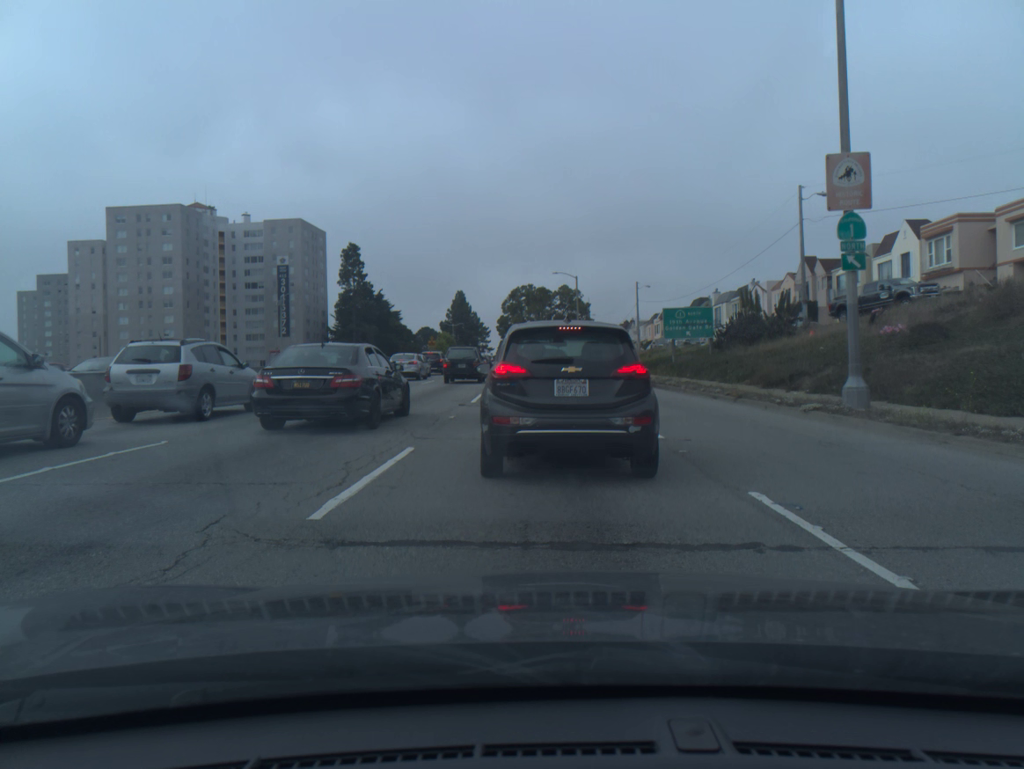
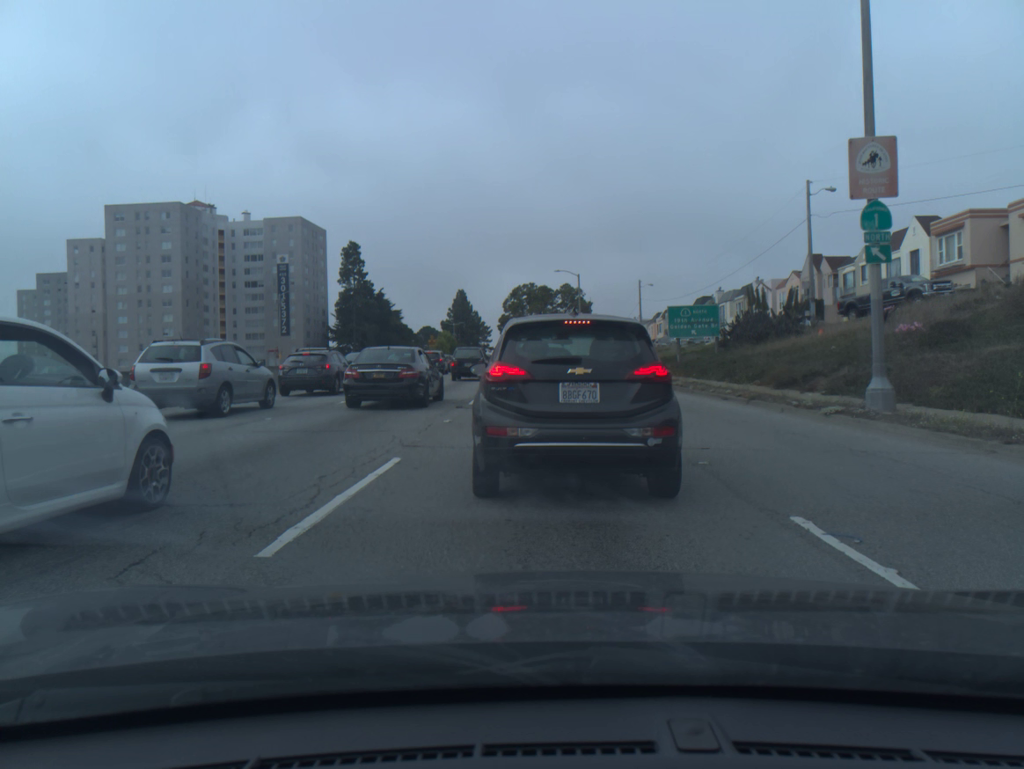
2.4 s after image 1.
(0.0, +1.1) m; 0°
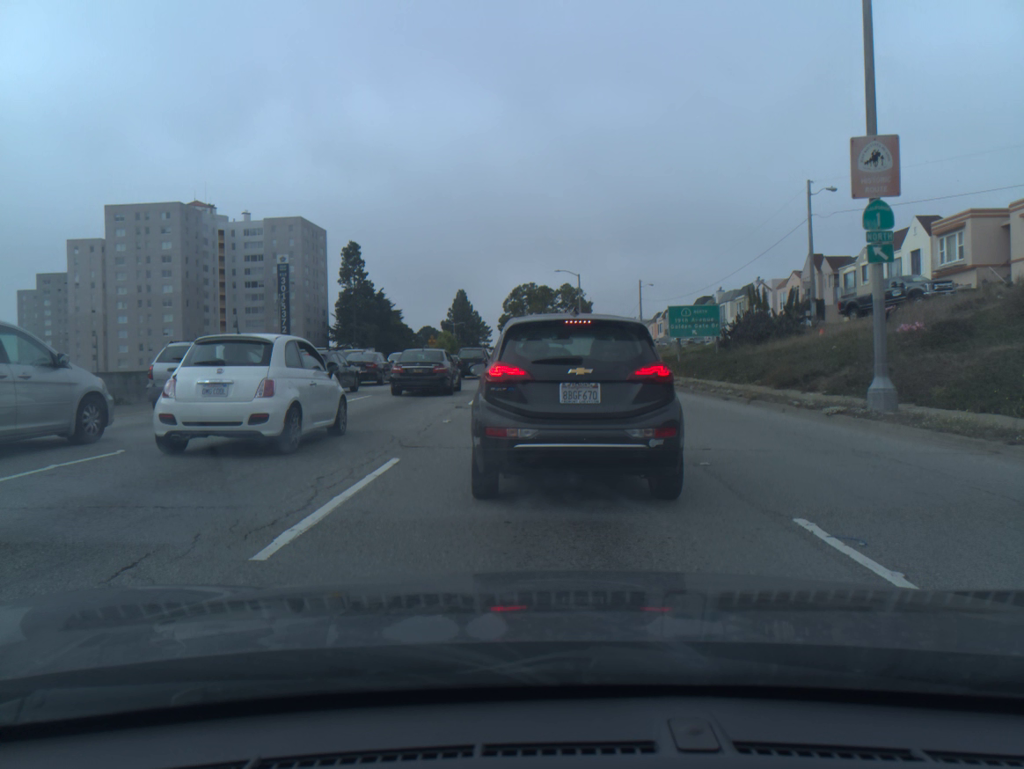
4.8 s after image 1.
(0.0, 0.0) m; 0°
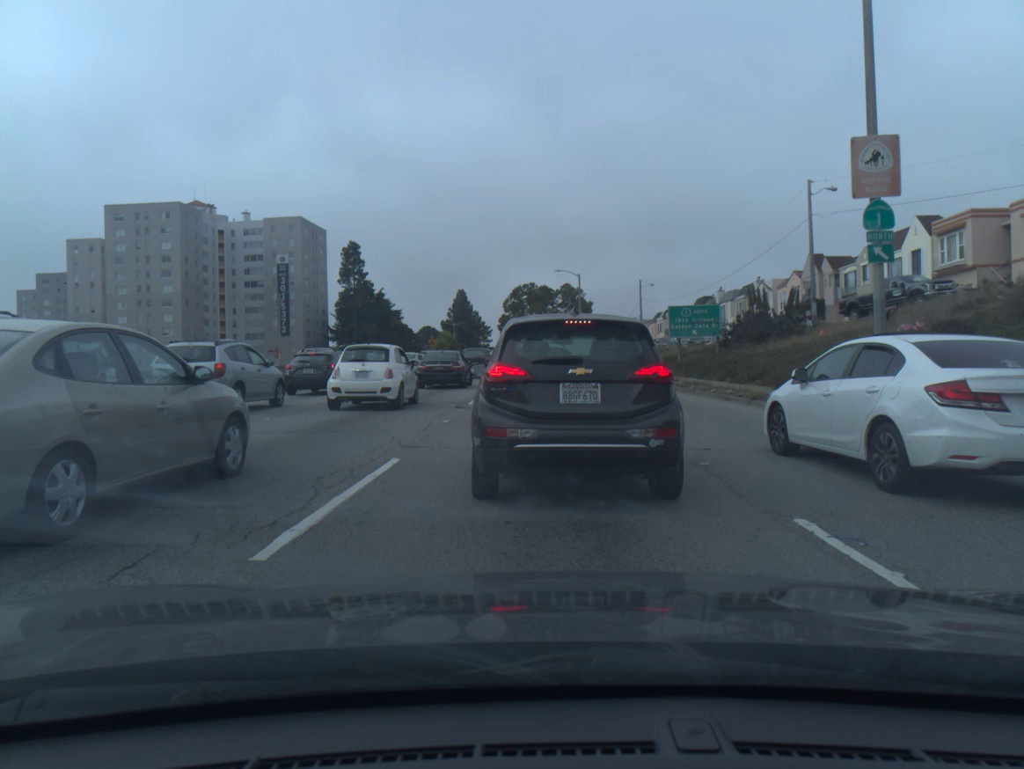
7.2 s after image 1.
(0.0, 0.0) m; 0°
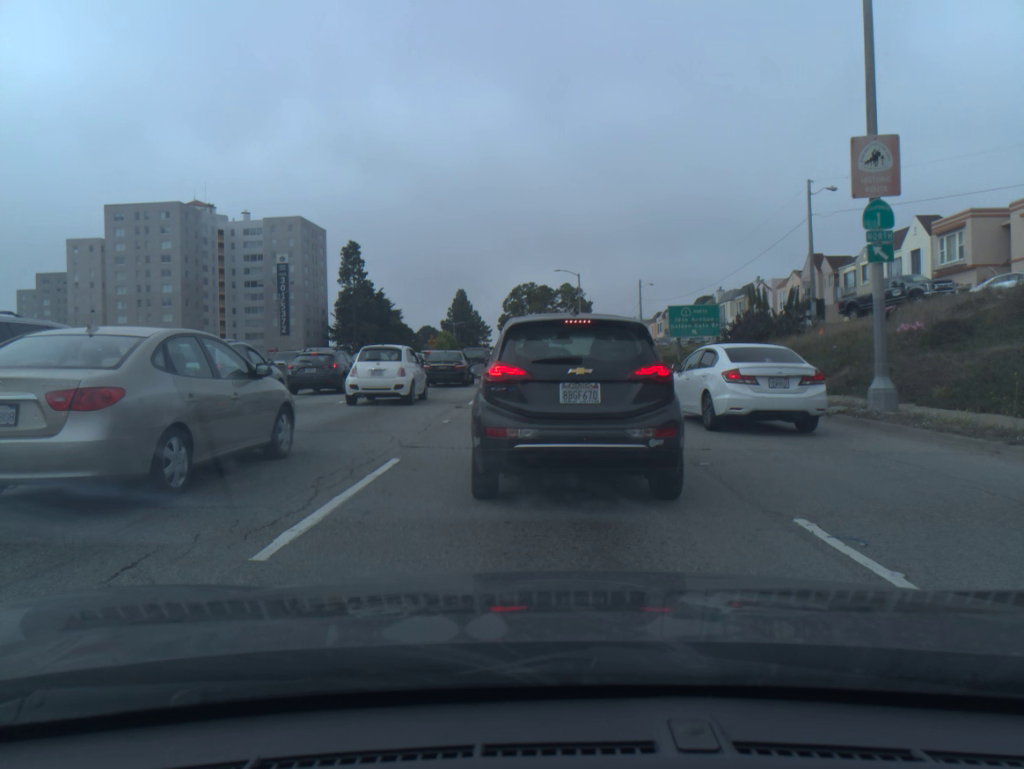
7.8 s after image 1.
(0.0, 0.0) m; 0°
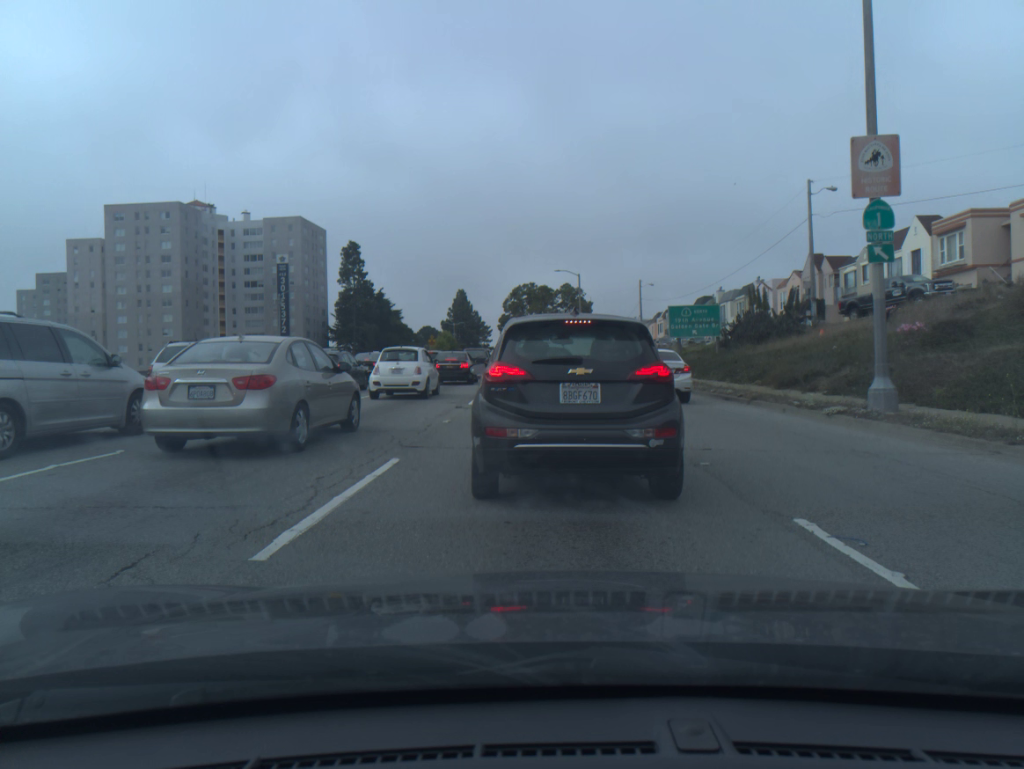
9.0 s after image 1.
(0.0, 0.0) m; 0°
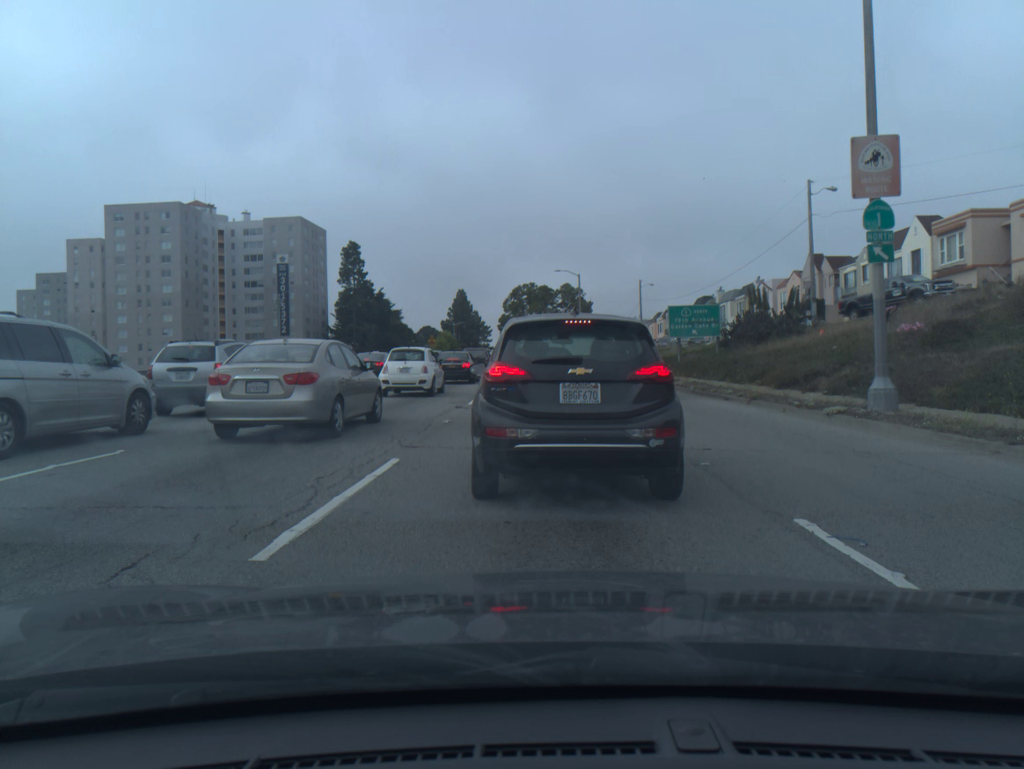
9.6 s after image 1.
(0.0, 0.0) m; 0°
